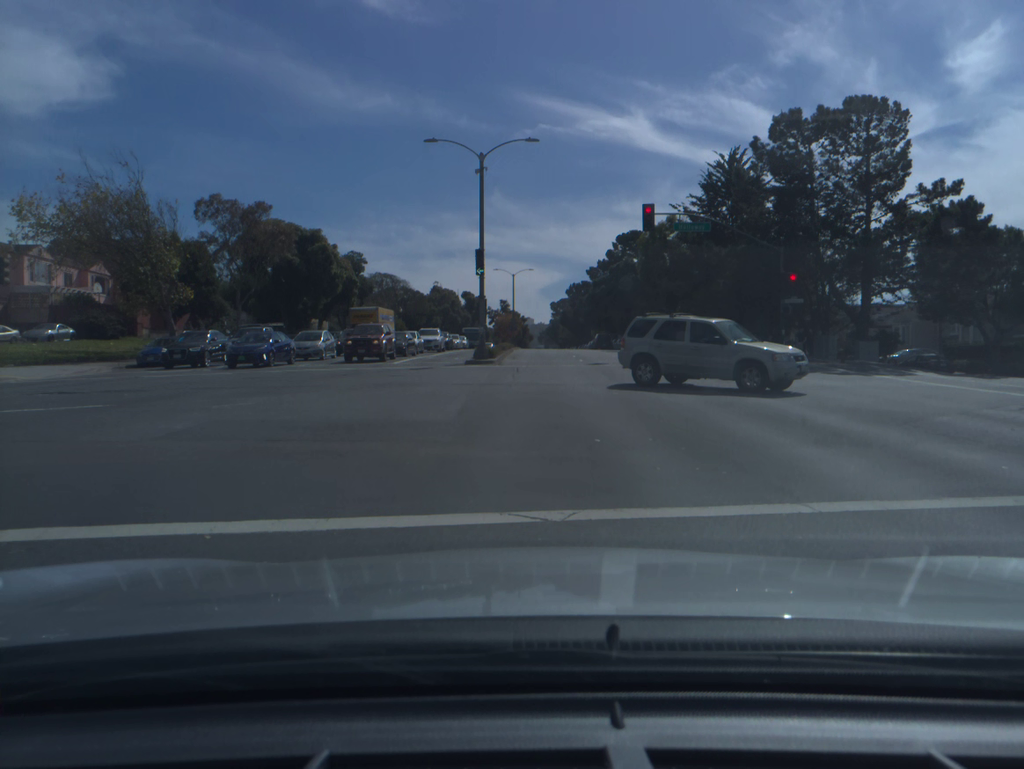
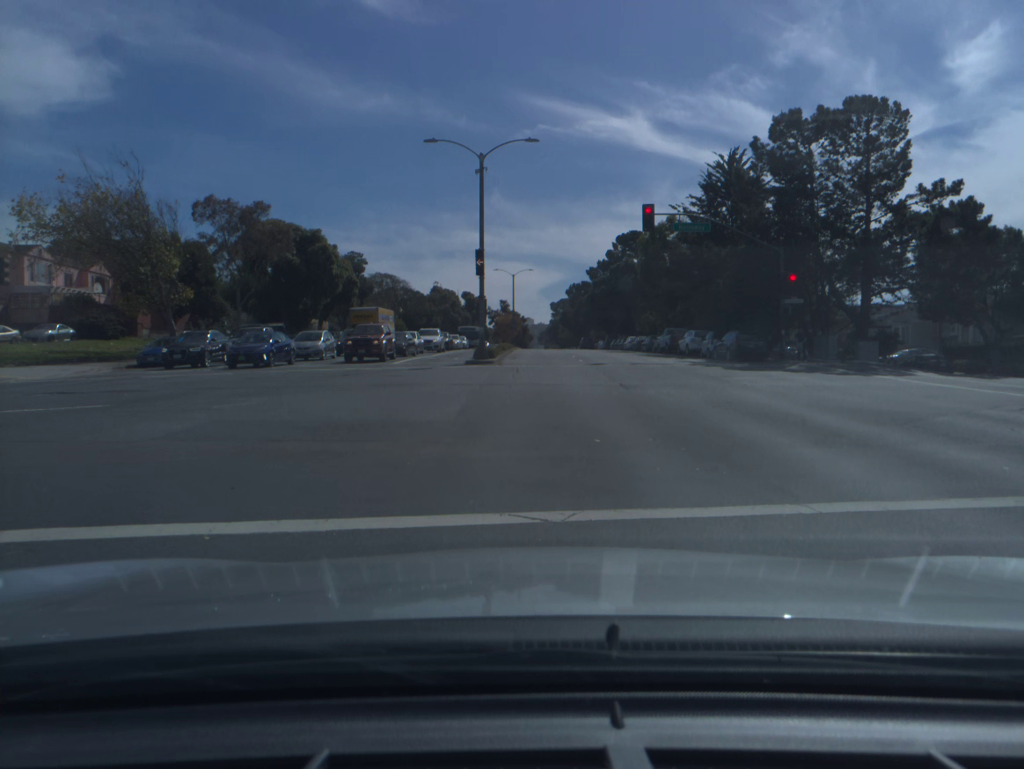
(0.0, 0.0) m; 0°
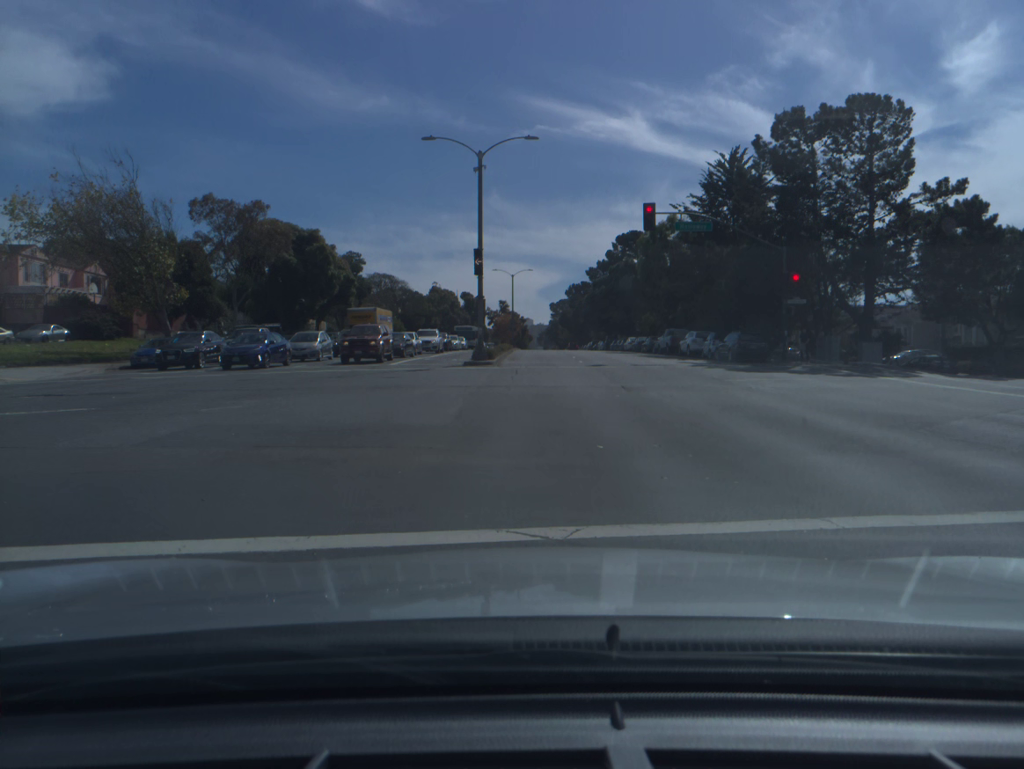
(0.0, +0.4) m; +1°
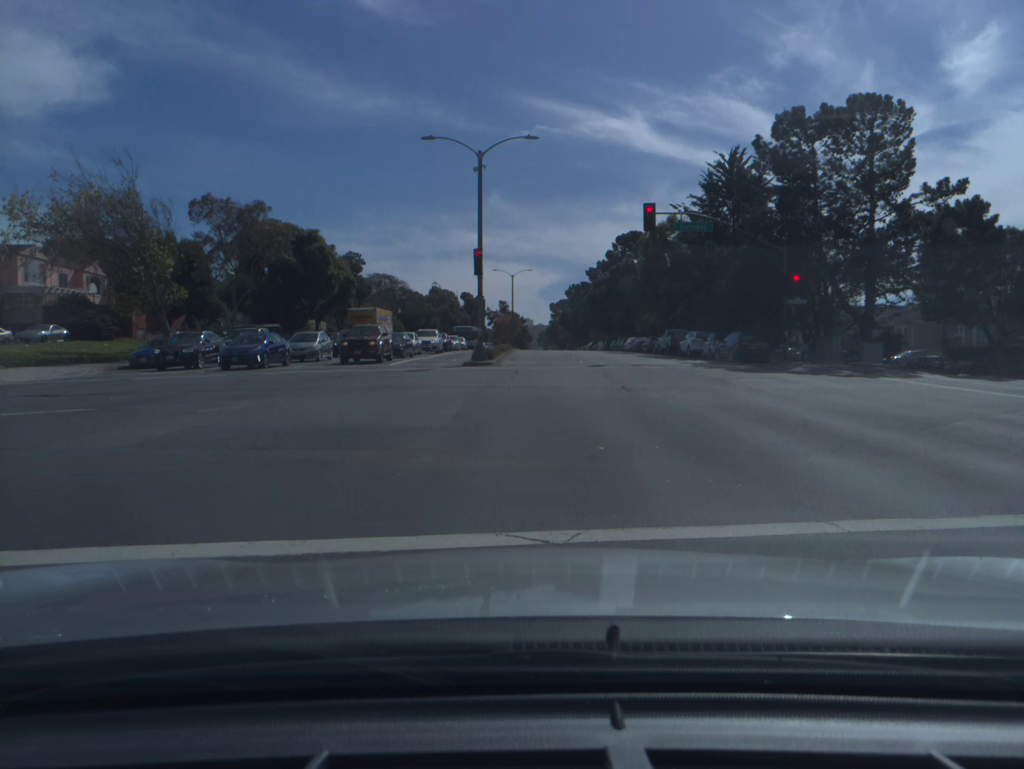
(0.0, +0.1) m; 0°
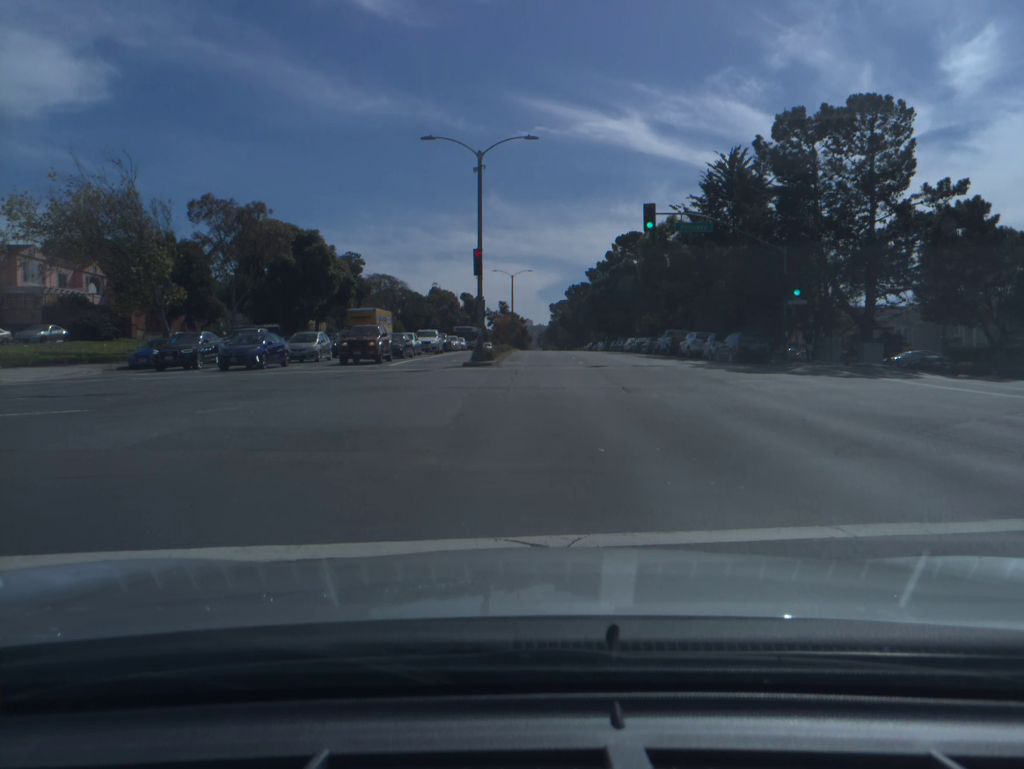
(0.0, +0.1) m; +1°
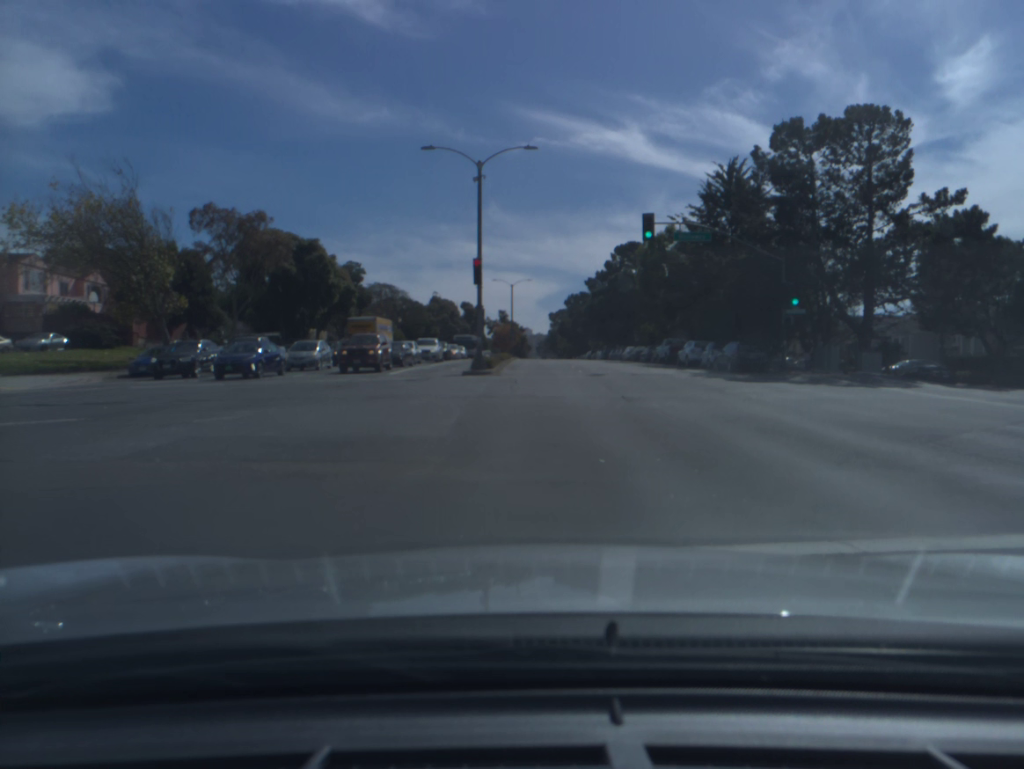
(0.0, +0.2) m; 0°
